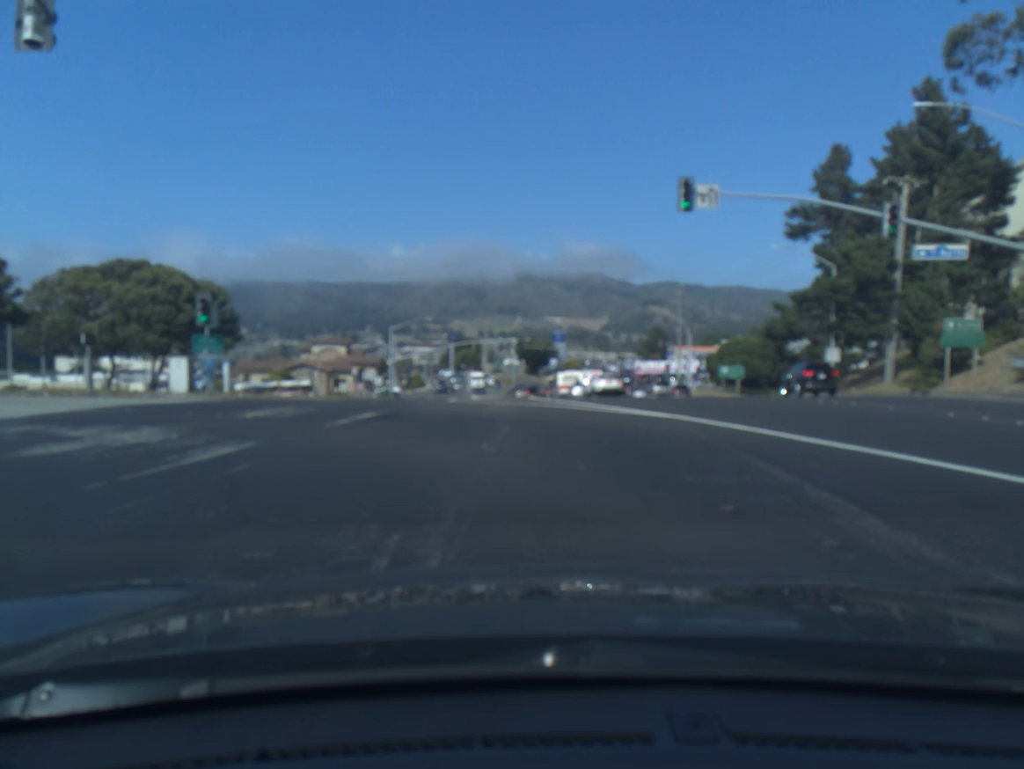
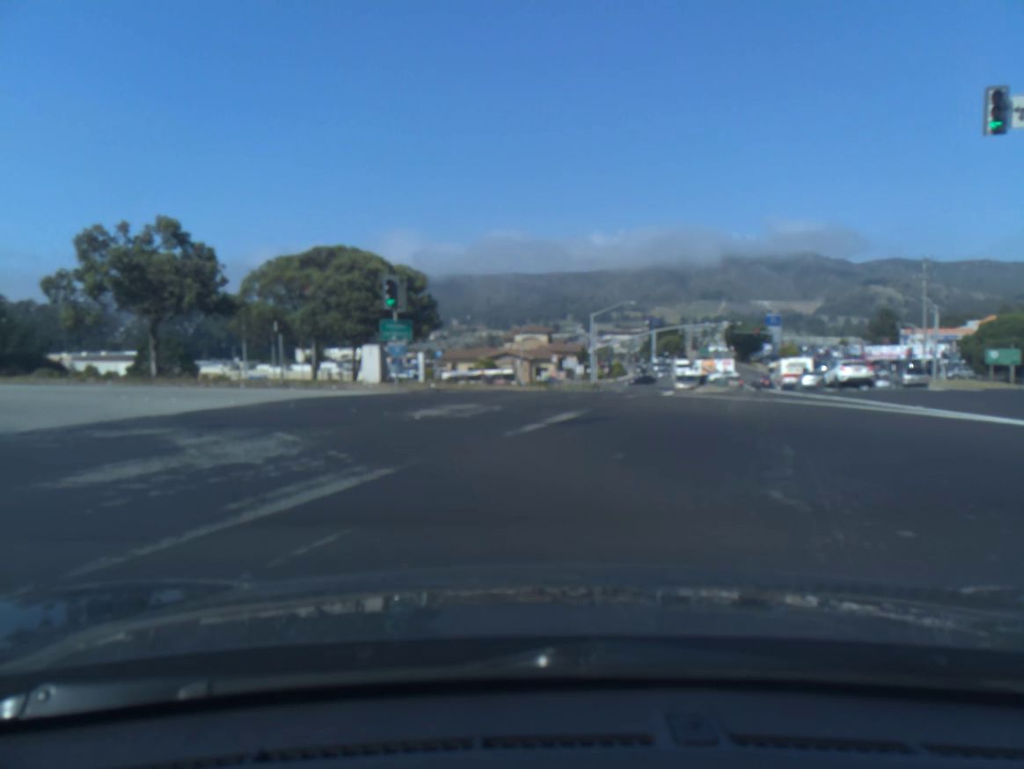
(-0.8, +5.1) m; -17°
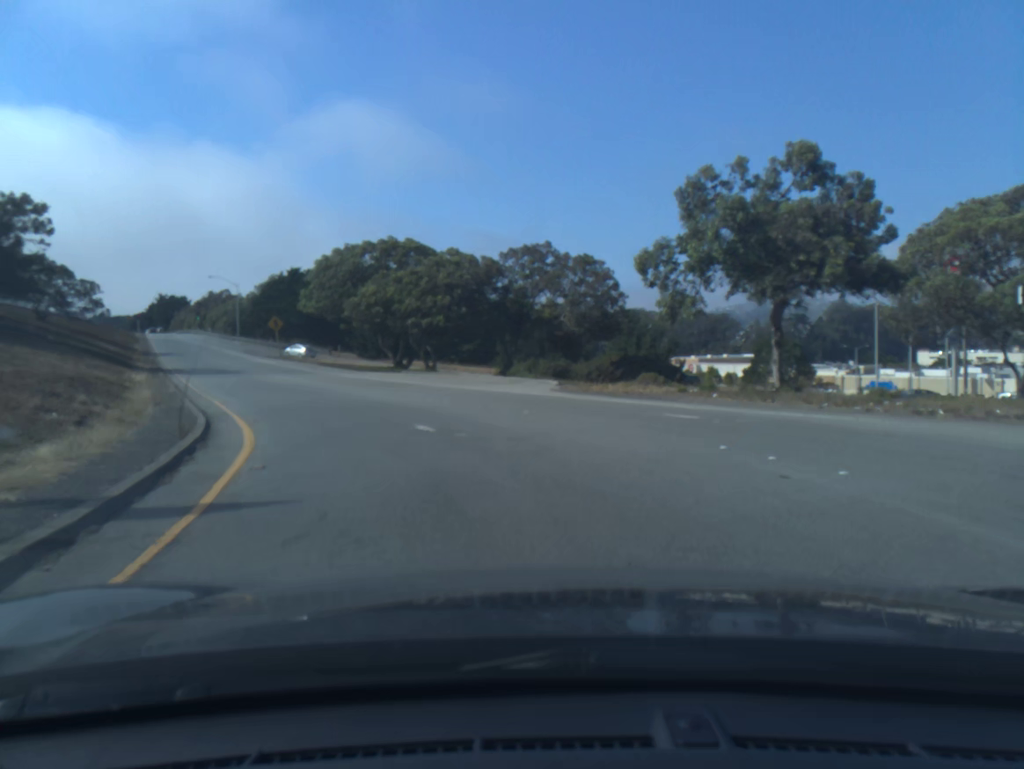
(-5.6, +13.9) m; -40°
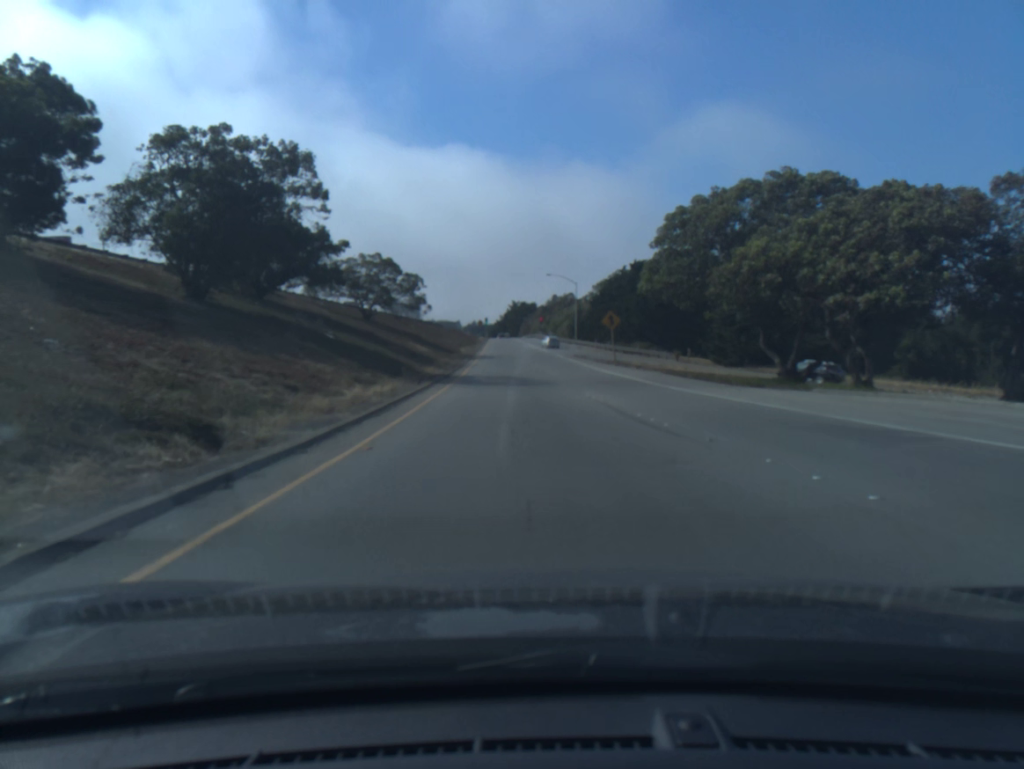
(-4.9, +20.4) m; -23°
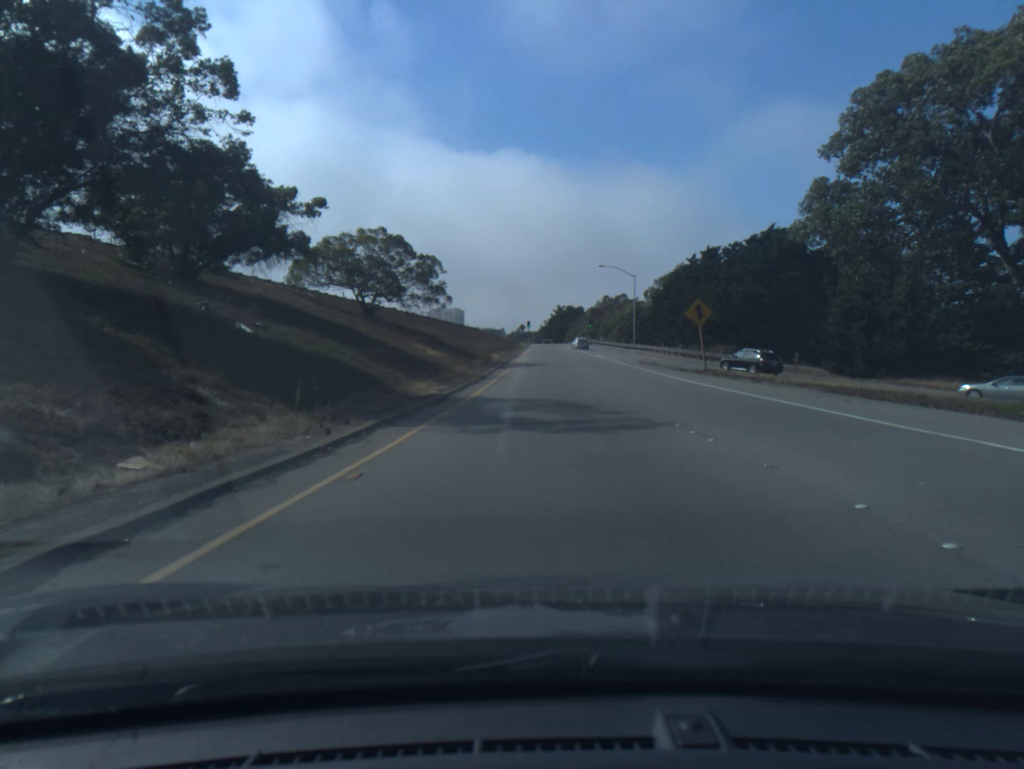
(-0.6, +17.1) m; -3°
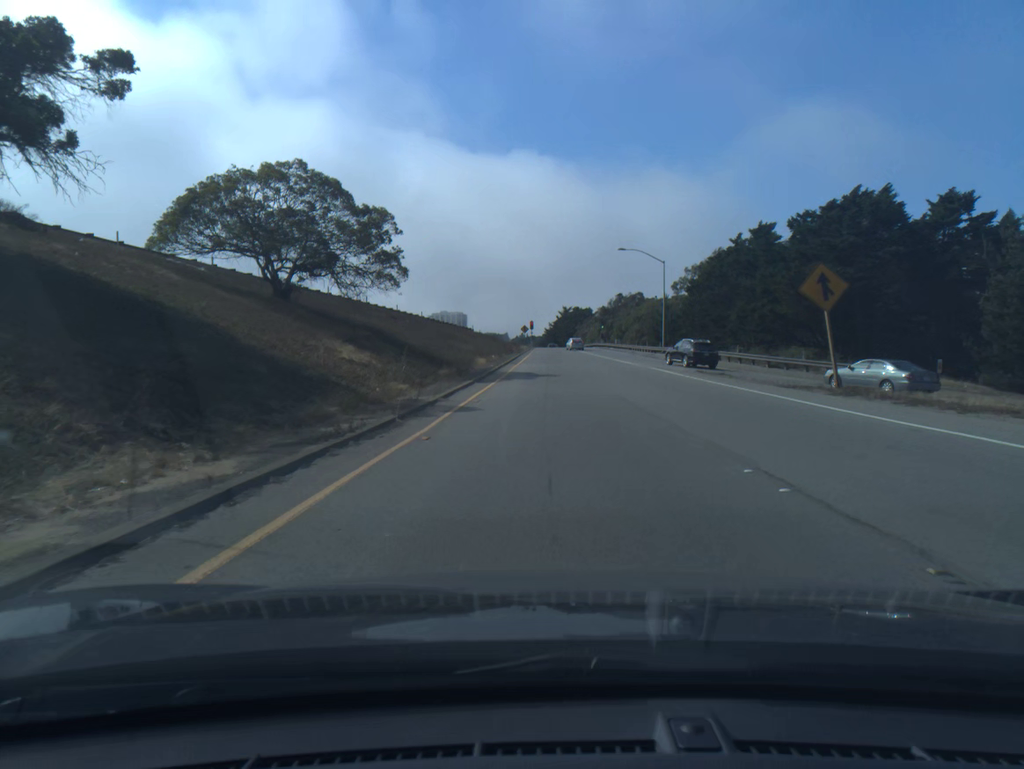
(-0.1, +18.7) m; 0°
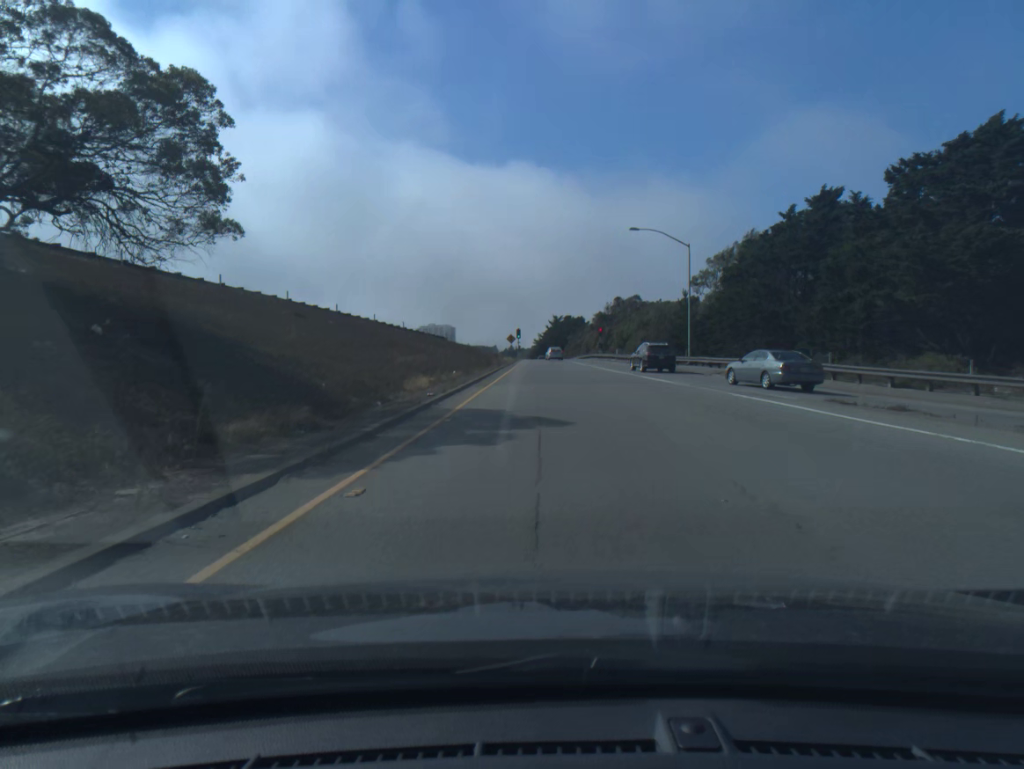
(+0.2, +18.6) m; +1°
